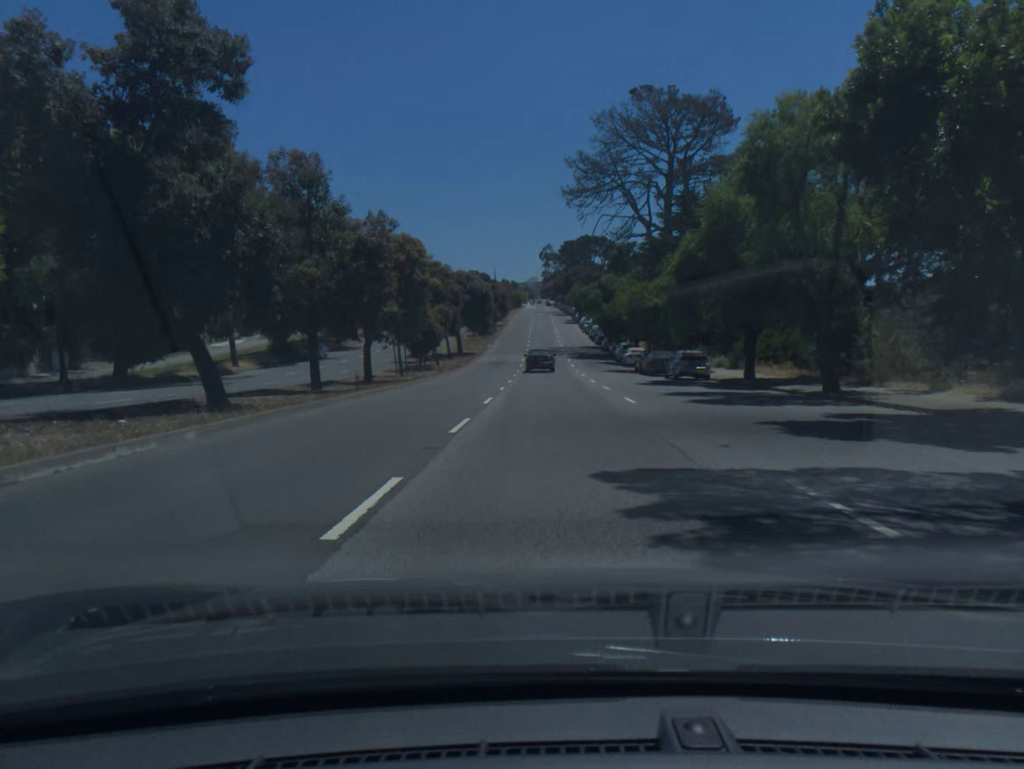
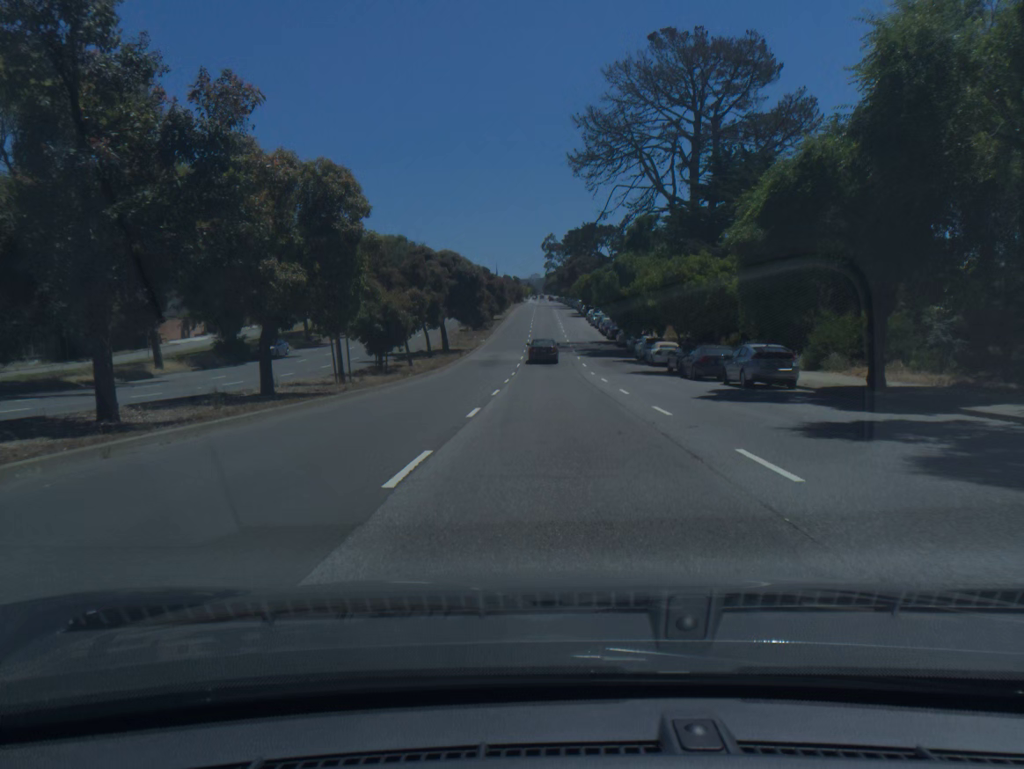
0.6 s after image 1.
(0.0, +12.3) m; 0°
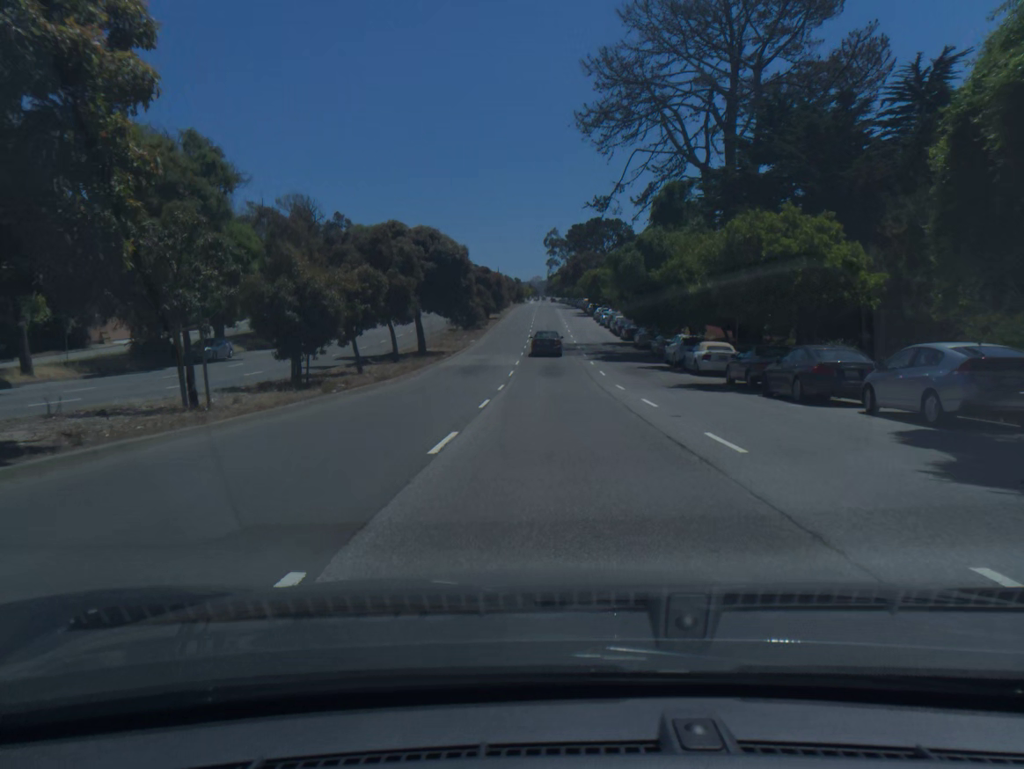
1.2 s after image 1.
(0.0, +12.4) m; 0°
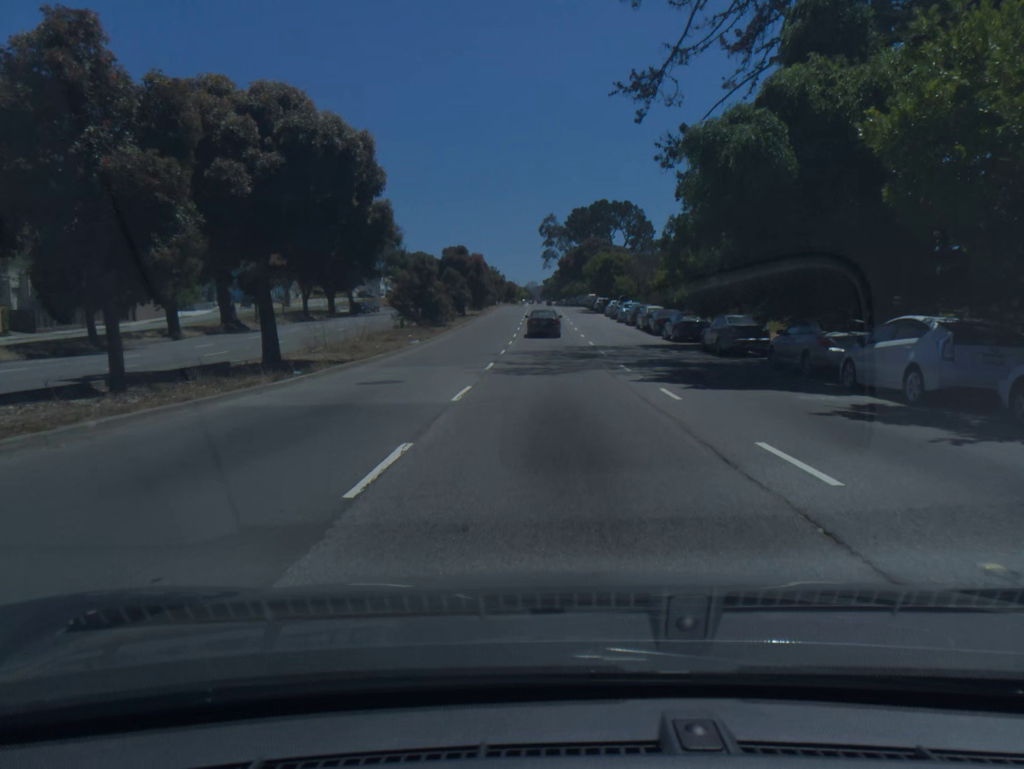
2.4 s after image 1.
(+0.1, +25.0) m; 0°
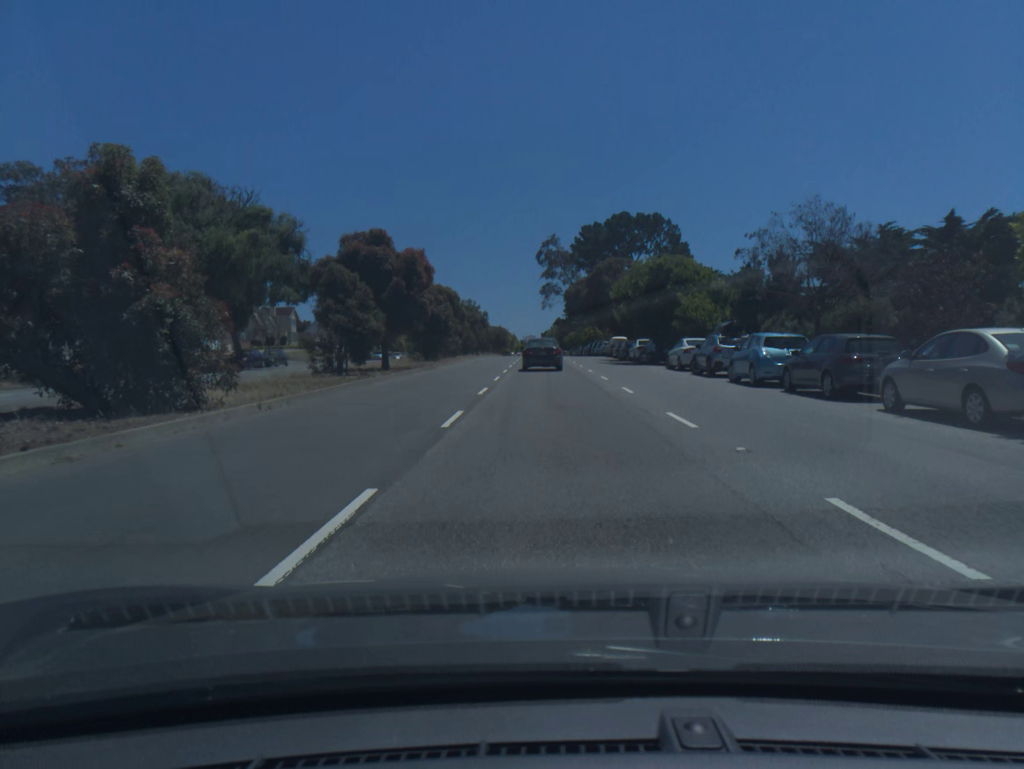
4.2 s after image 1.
(-0.1, +37.8) m; 0°
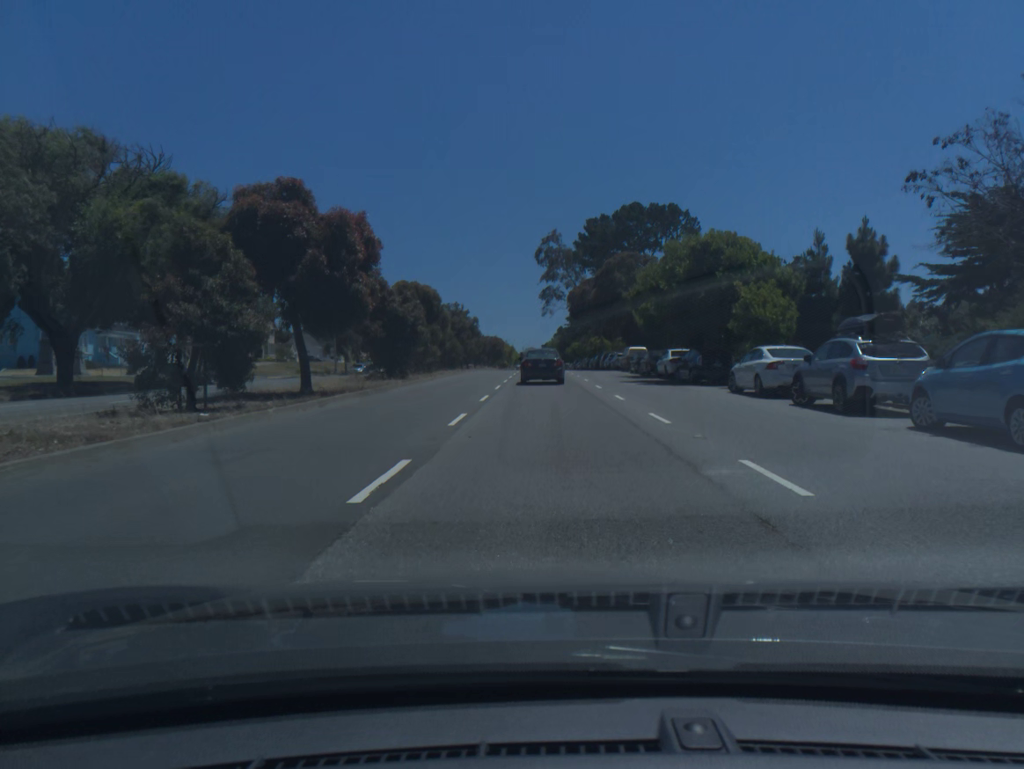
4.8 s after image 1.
(0.0, +12.4) m; 0°
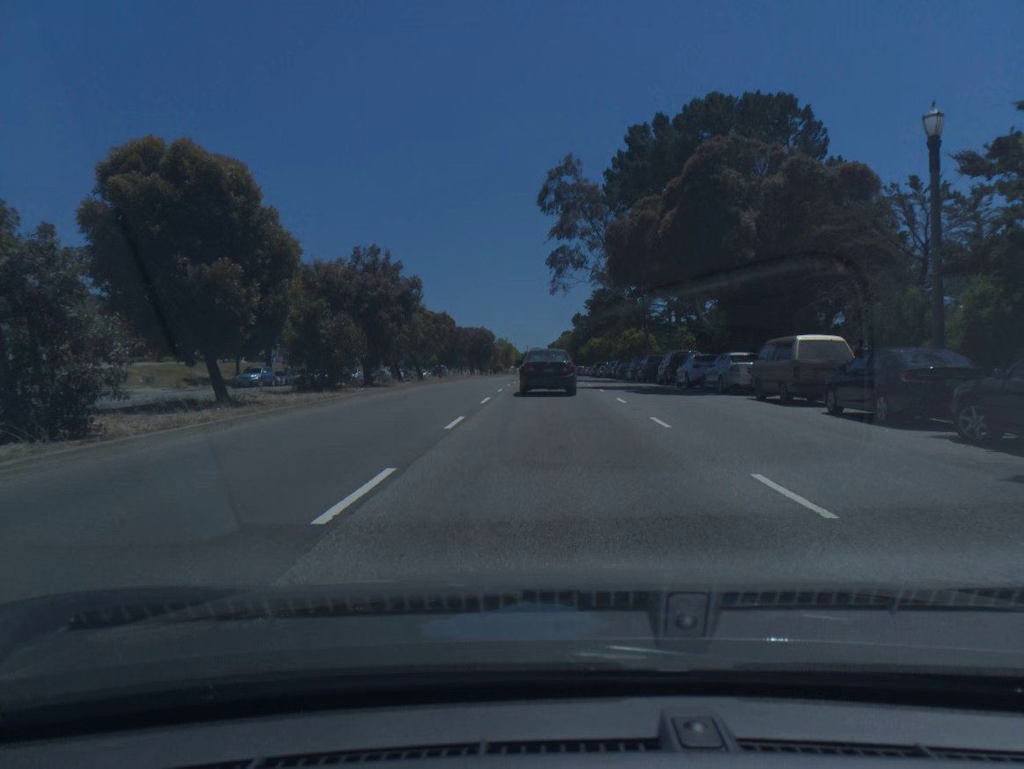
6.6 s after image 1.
(-0.1, +36.4) m; -1°
